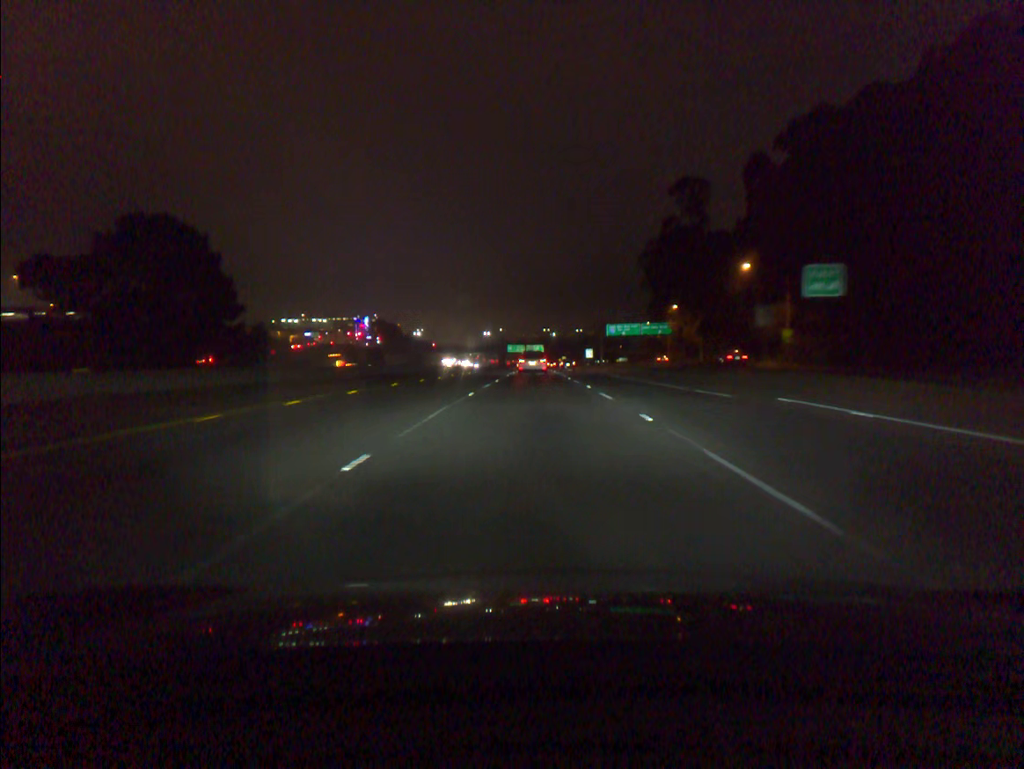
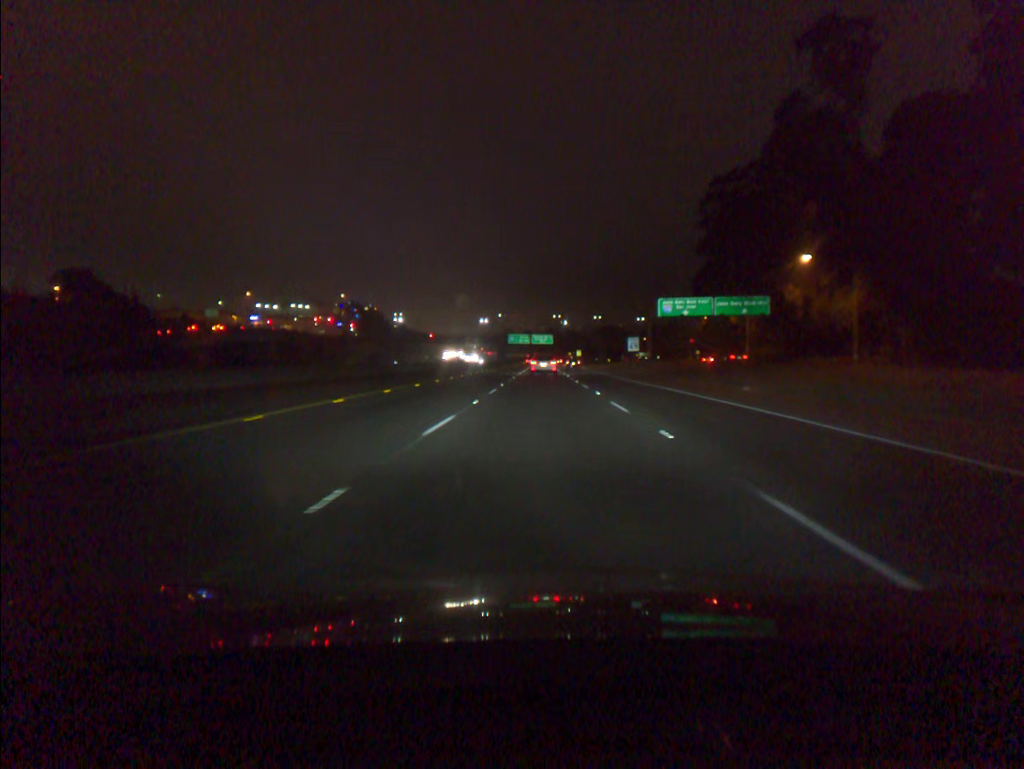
(-0.6, +60.4) m; -1°
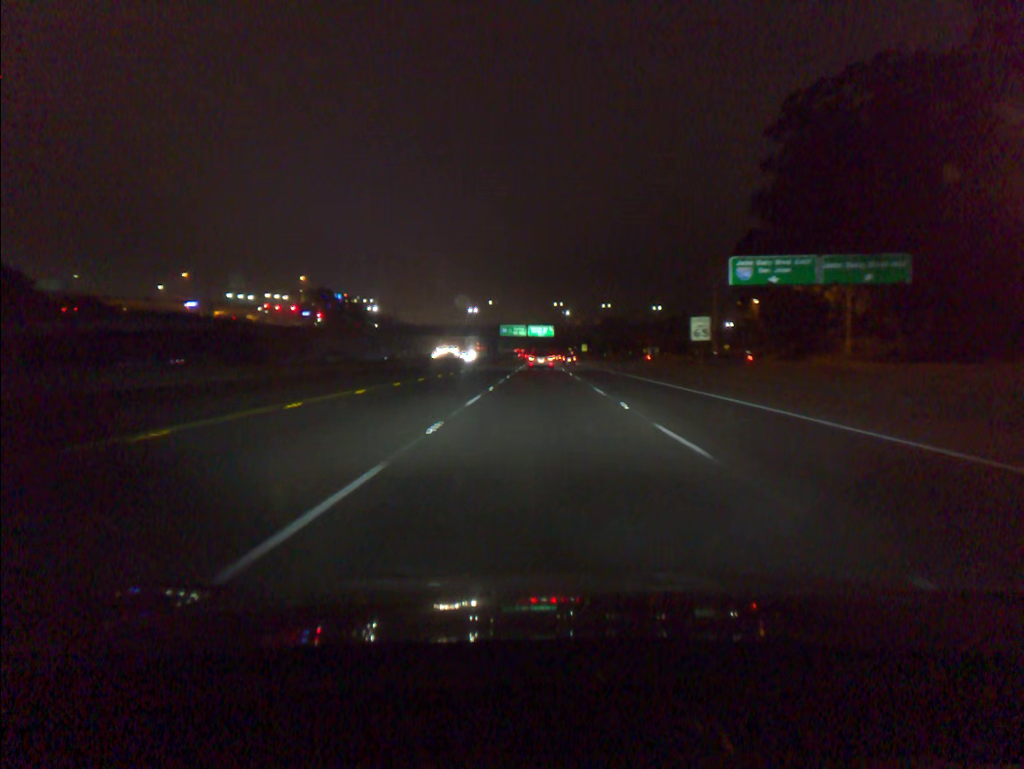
(0.0, +38.0) m; 0°
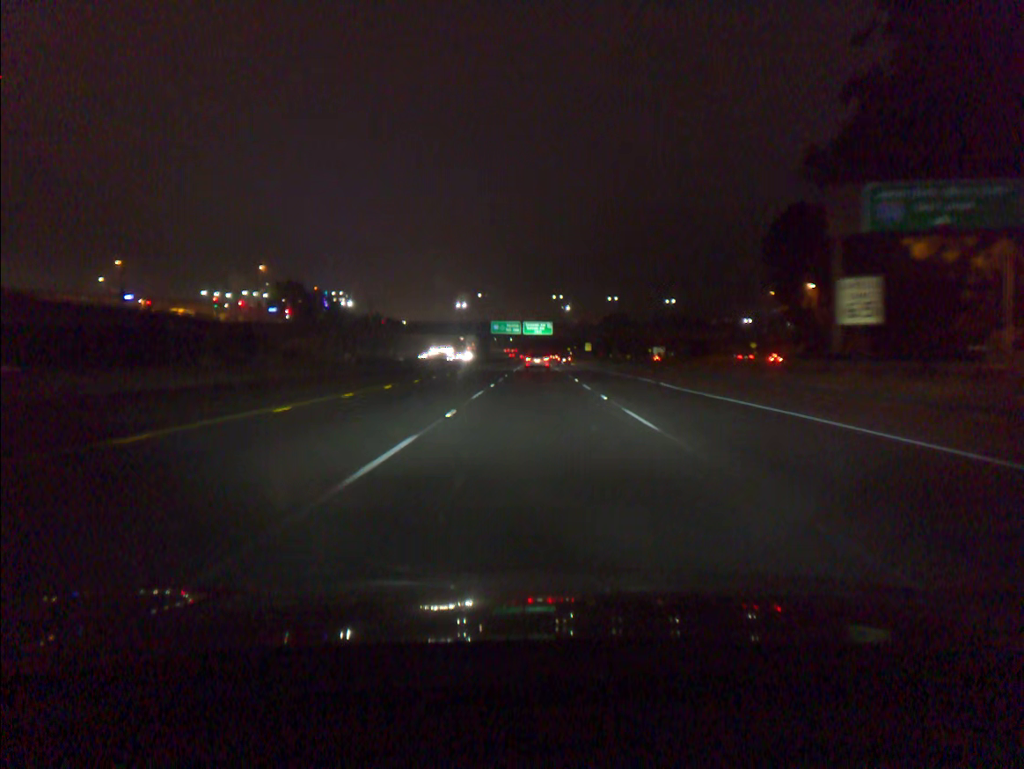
(+0.1, +26.2) m; 0°
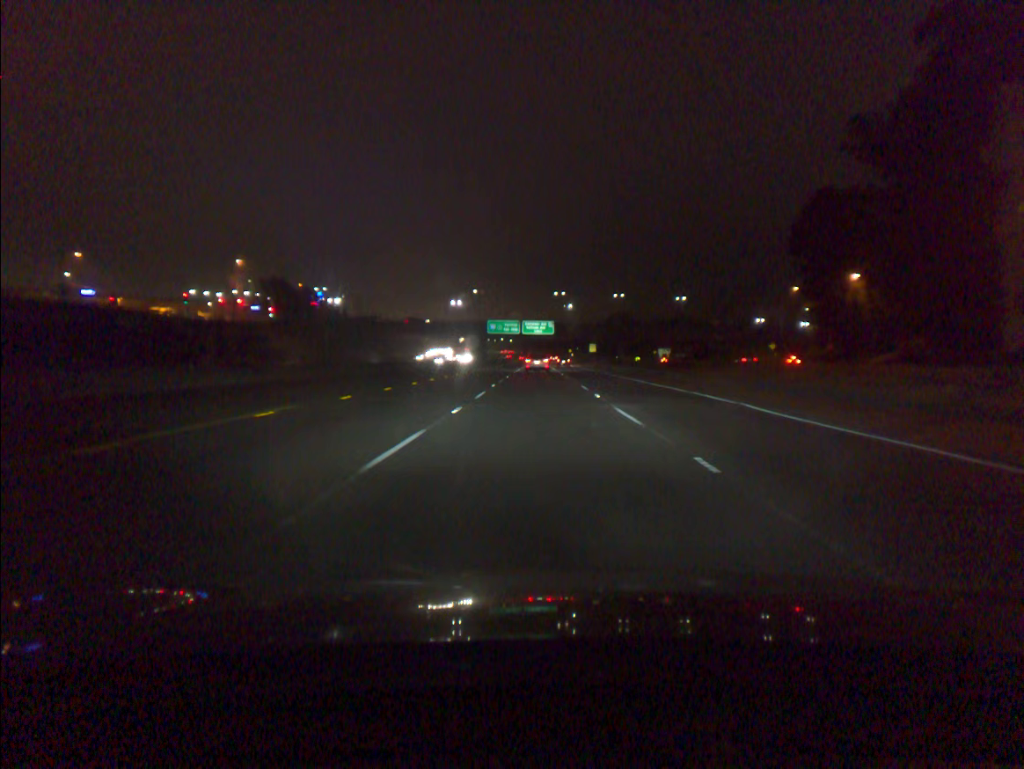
(0.0, +13.3) m; 0°
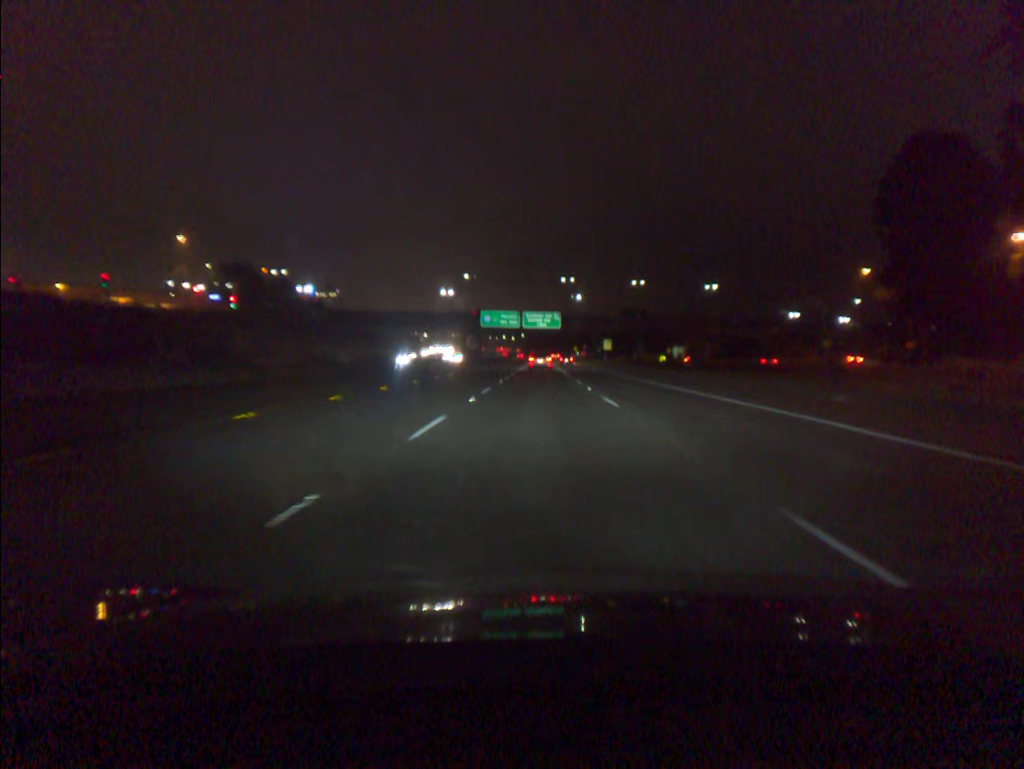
(-0.1, +27.1) m; 0°
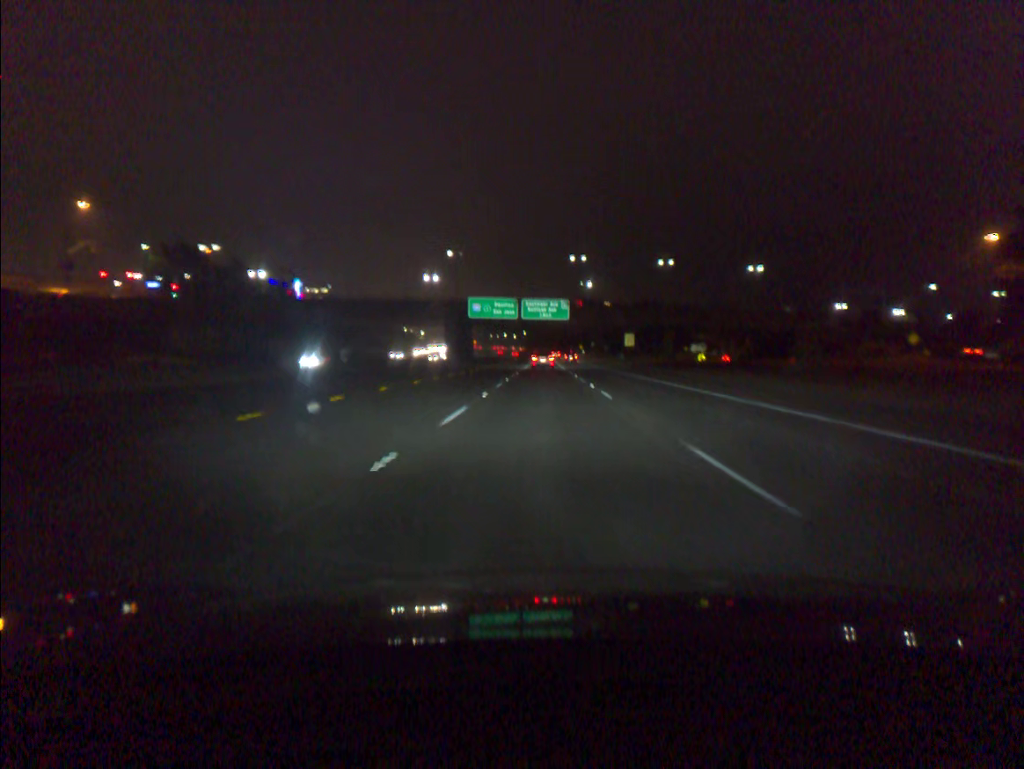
(-0.1, +27.6) m; 0°
